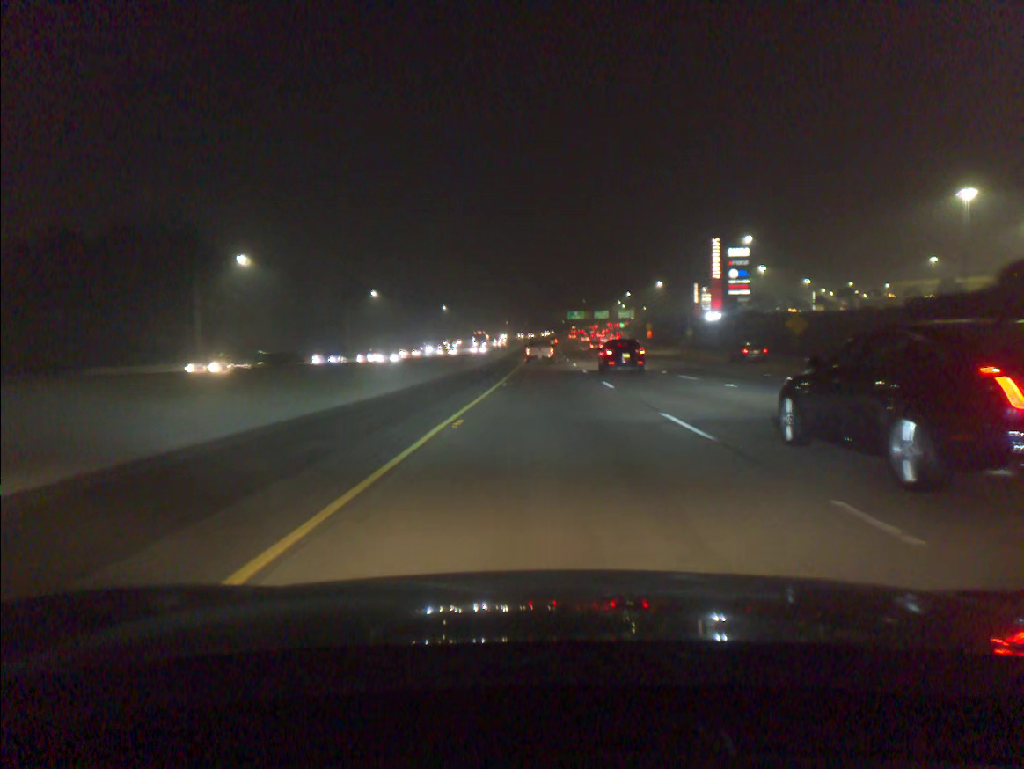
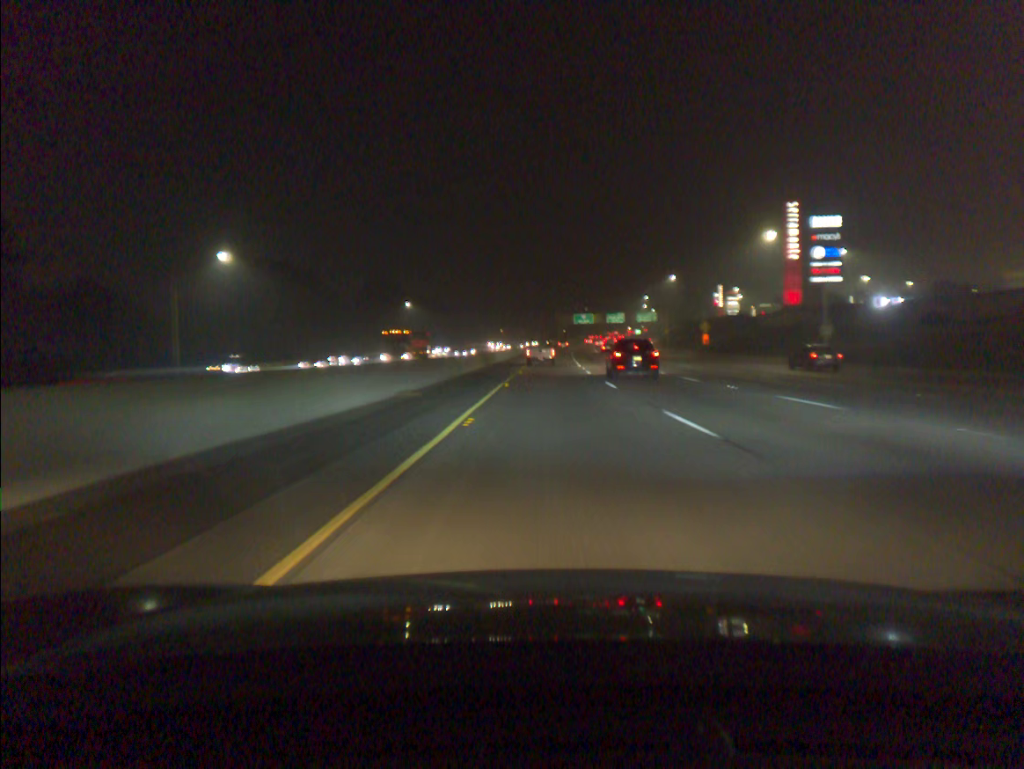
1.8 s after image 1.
(+0.1, +58.1) m; 0°
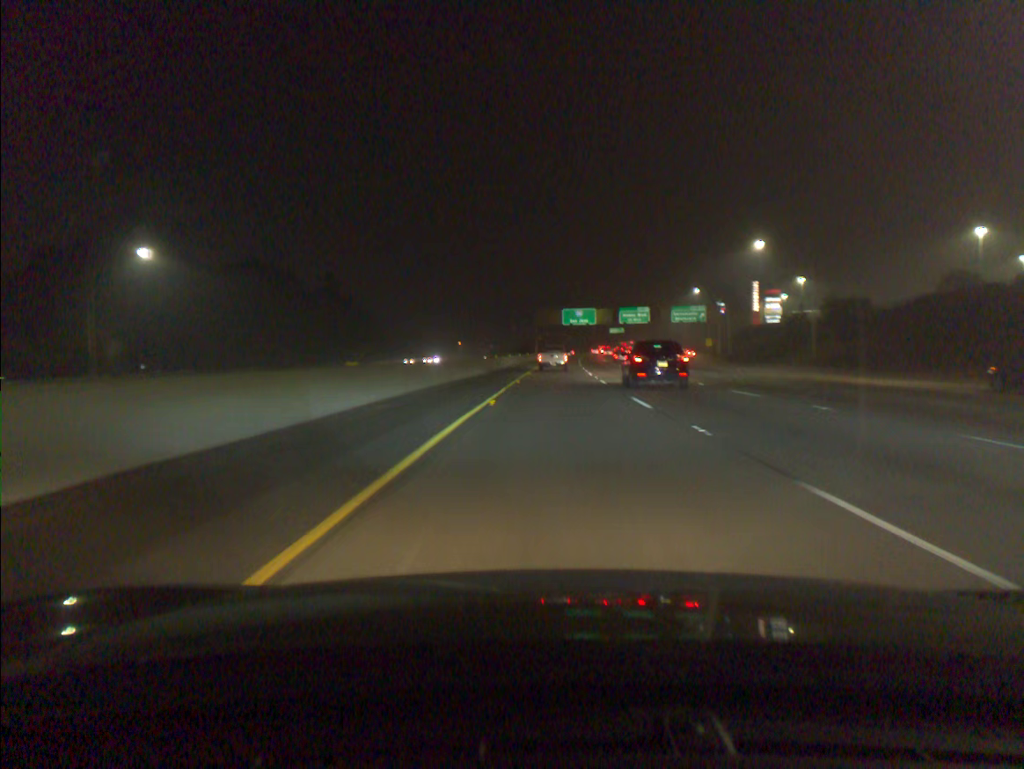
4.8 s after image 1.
(+1.5, +96.4) m; +2°
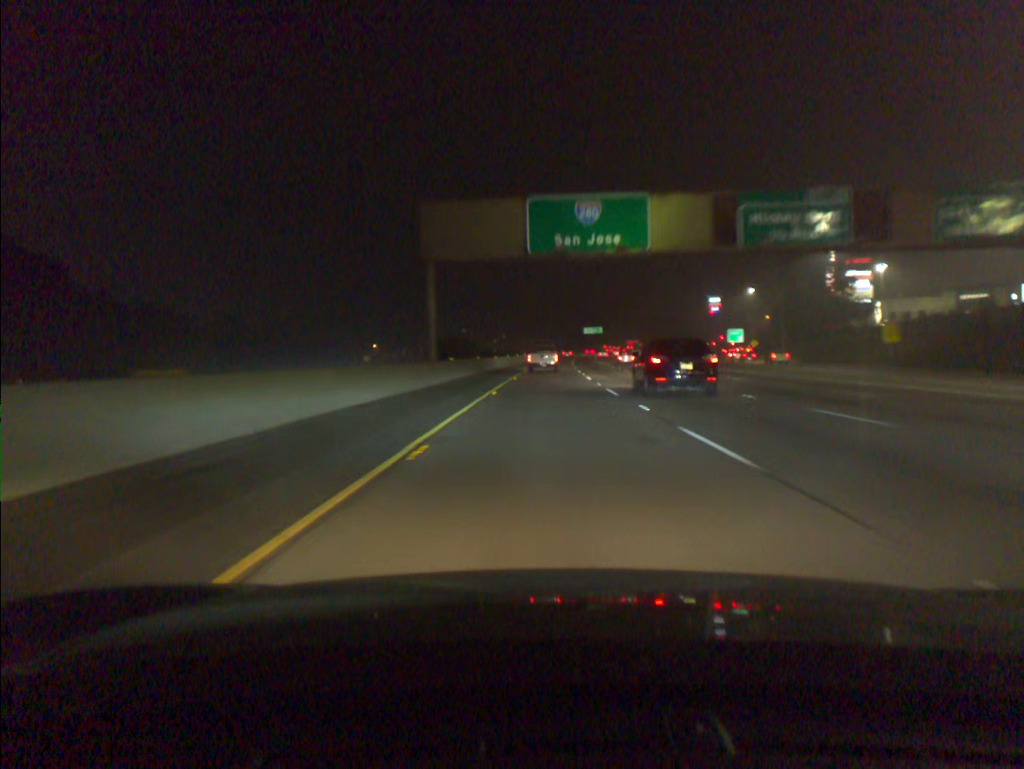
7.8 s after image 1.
(+2.6, +97.1) m; +3°
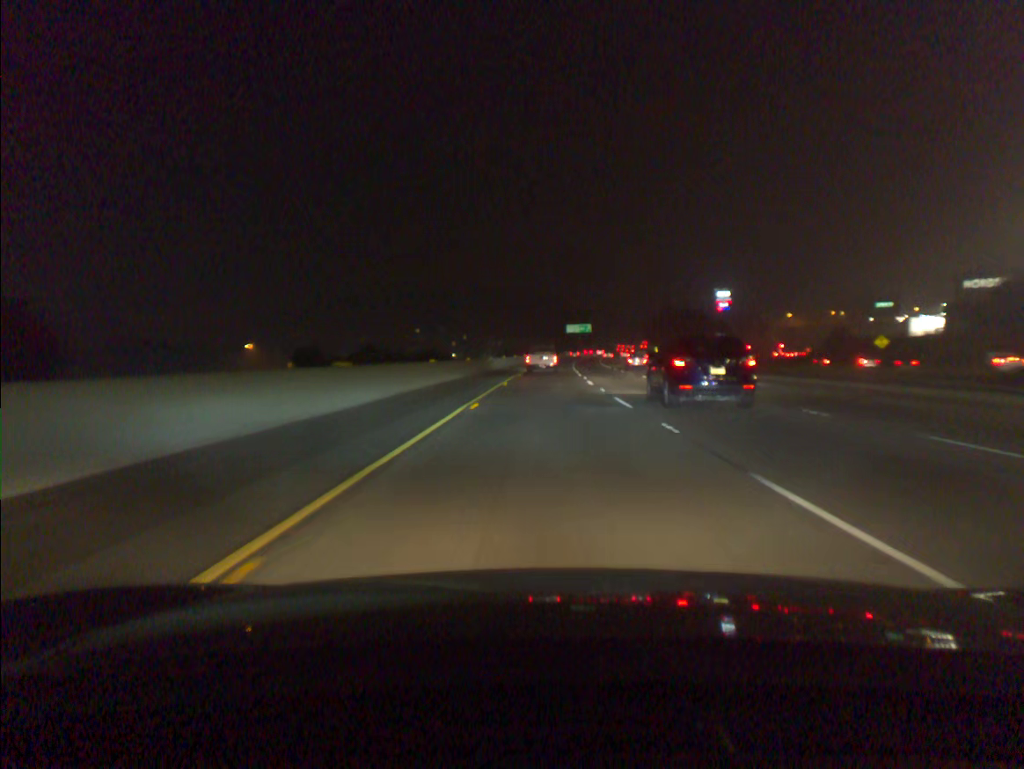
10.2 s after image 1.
(+1.2, +78.8) m; +2°
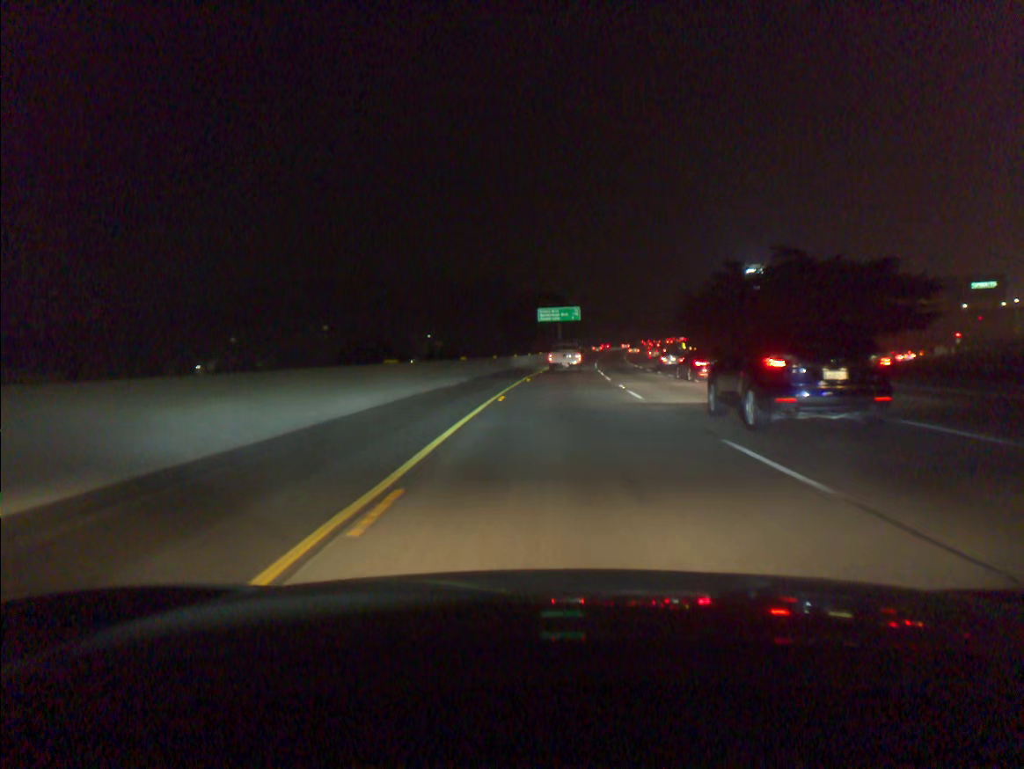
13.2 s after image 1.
(+1.8, +99.9) m; +3°
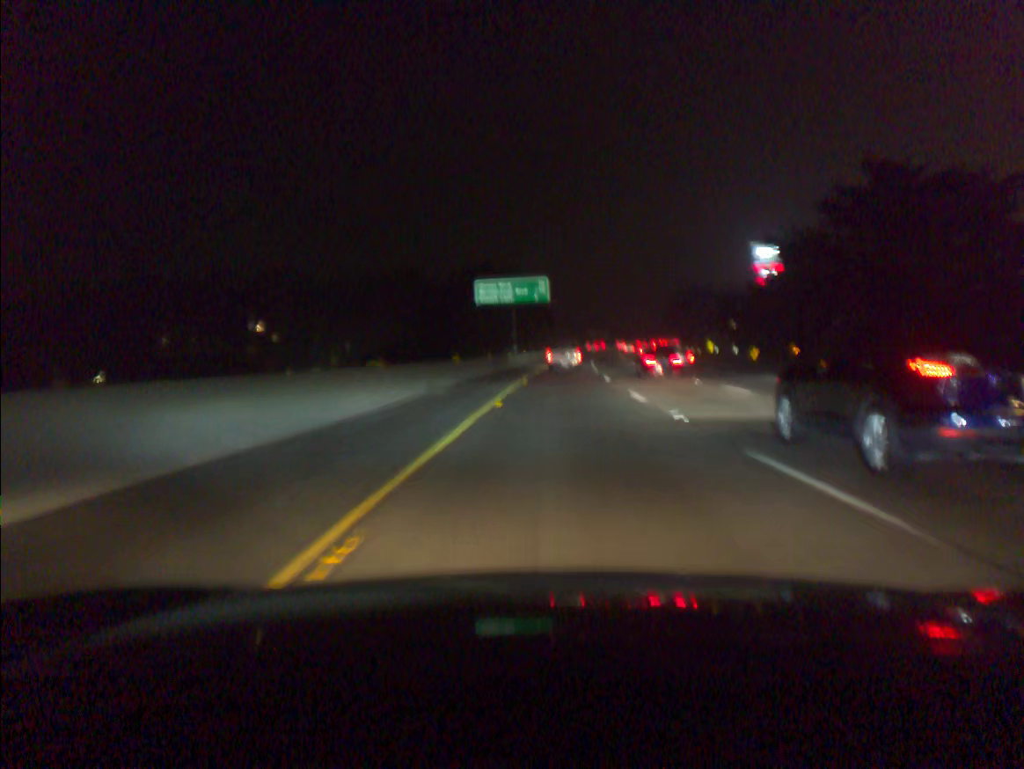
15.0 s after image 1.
(+1.9, +59.7) m; +3°
